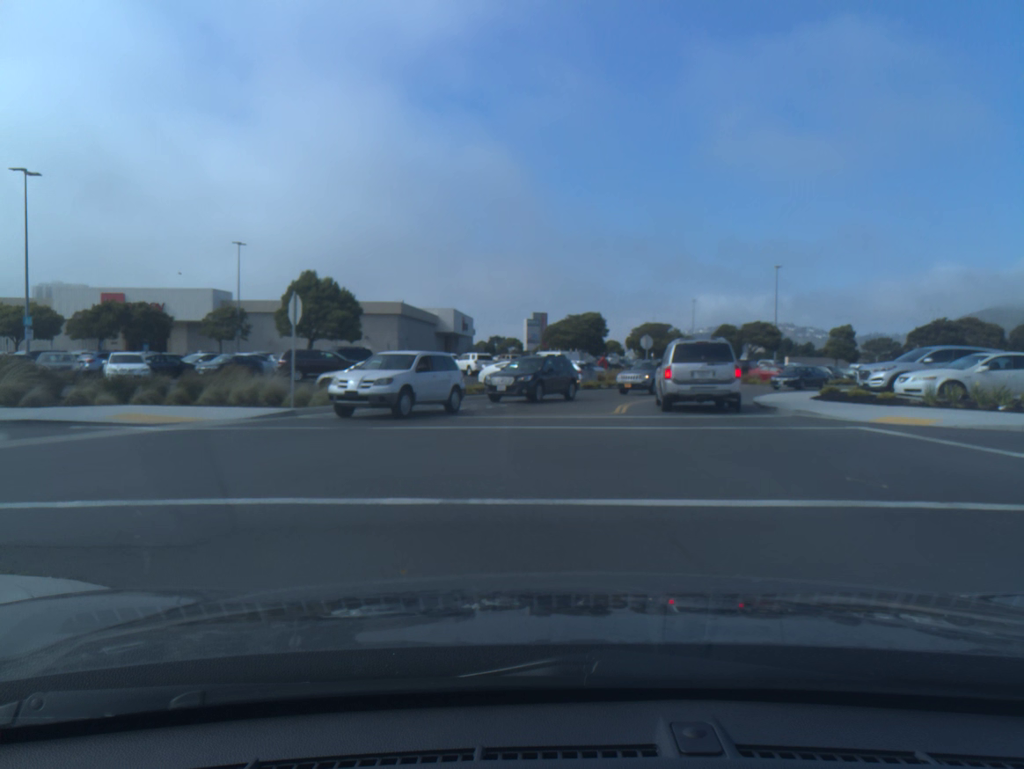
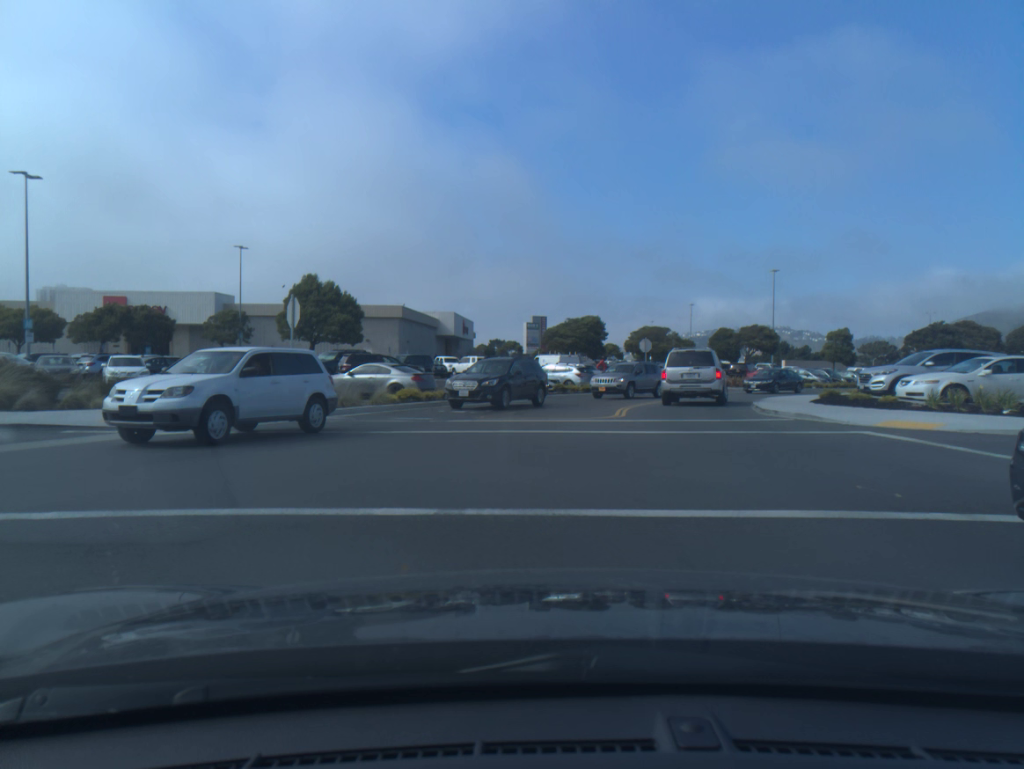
(0.0, +0.4) m; 0°
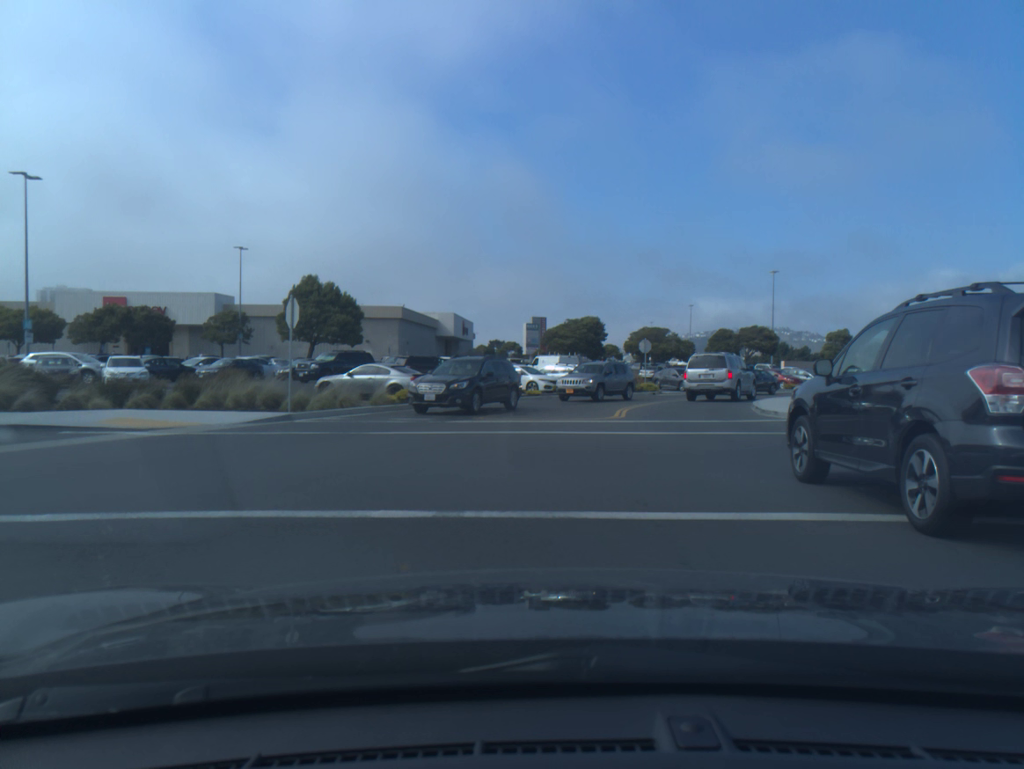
(0.0, +0.1) m; 0°
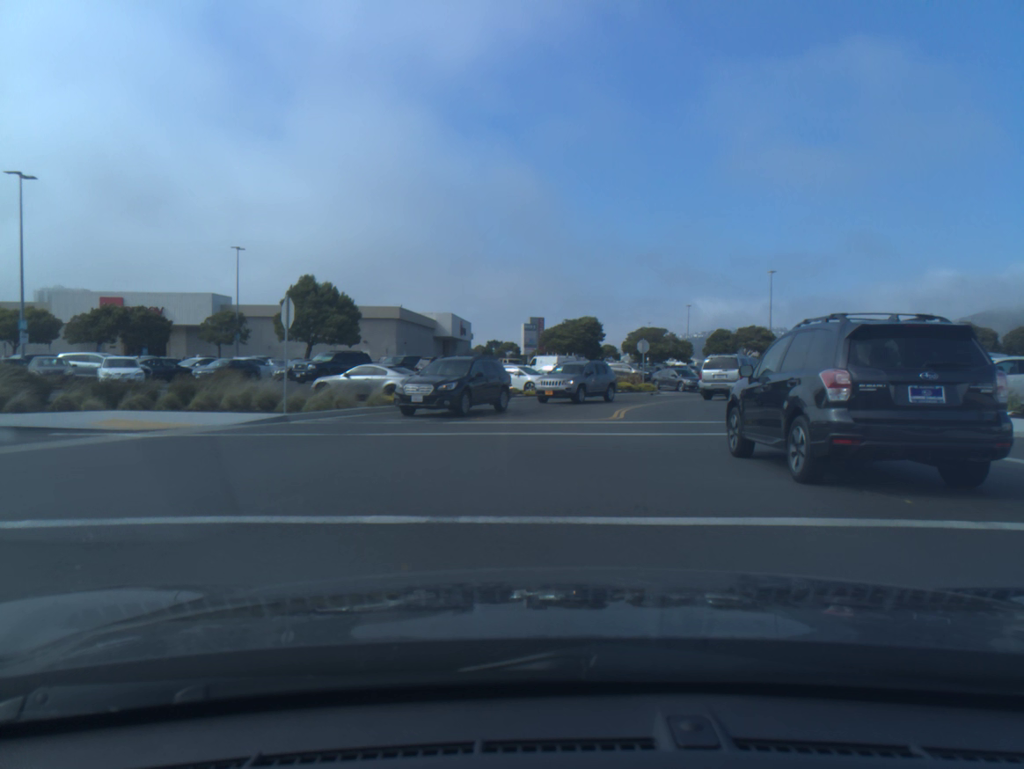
(0.0, +0.2) m; 0°
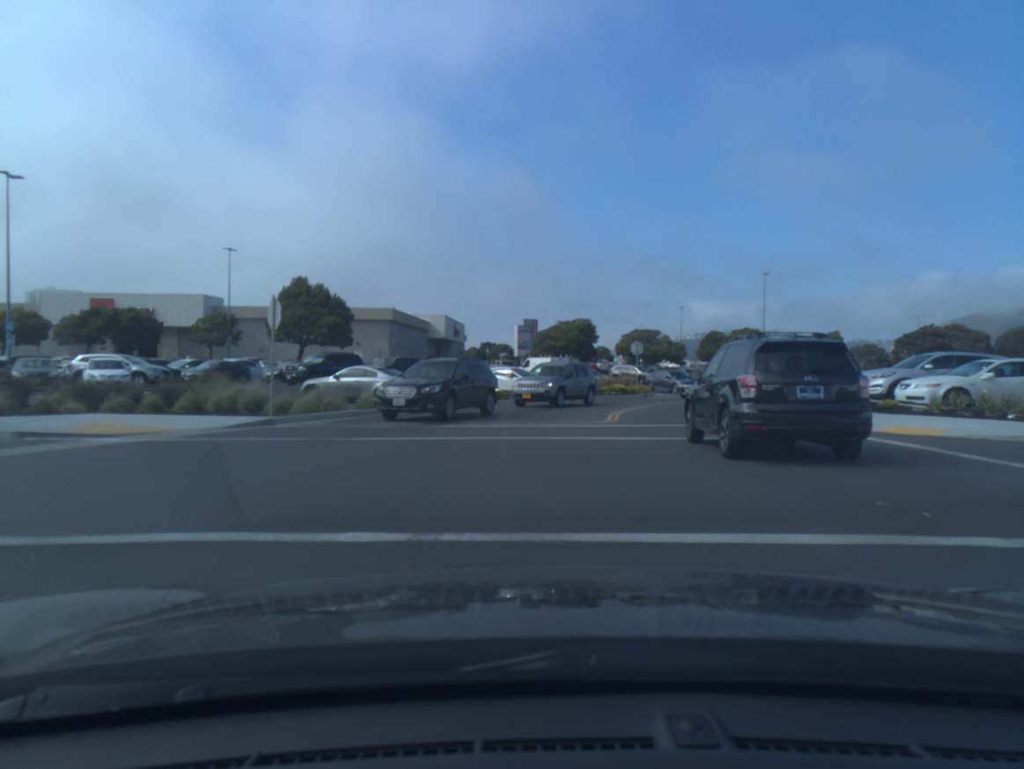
(0.0, +0.5) m; 0°
